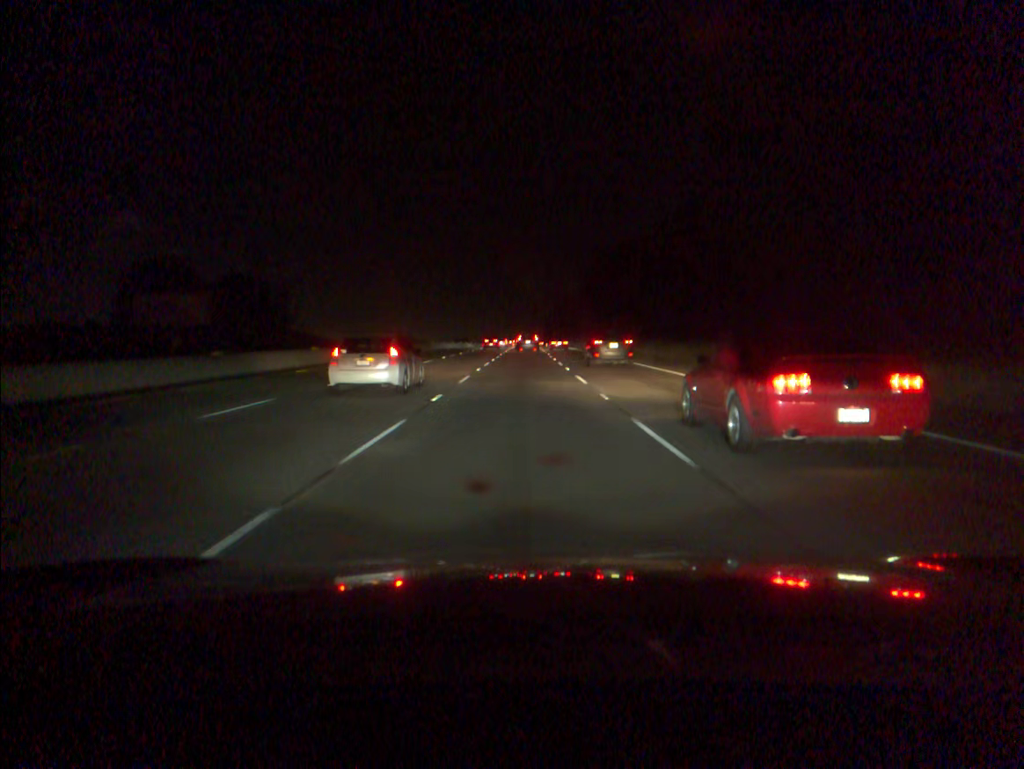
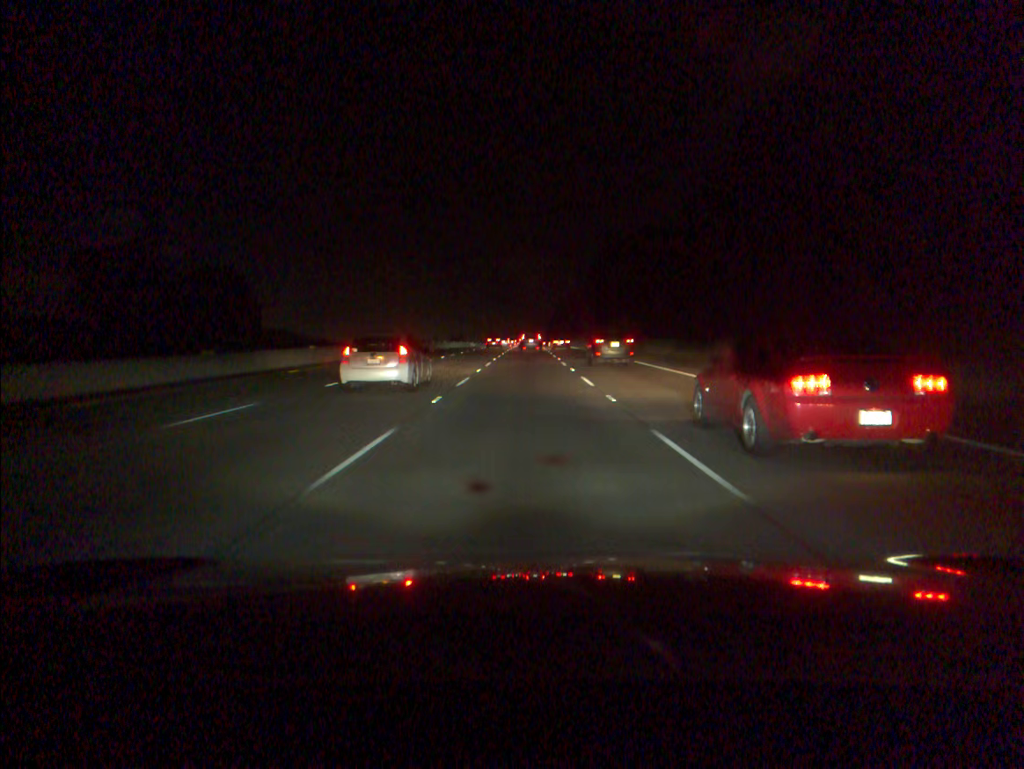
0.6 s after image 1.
(0.0, +16.1) m; 0°
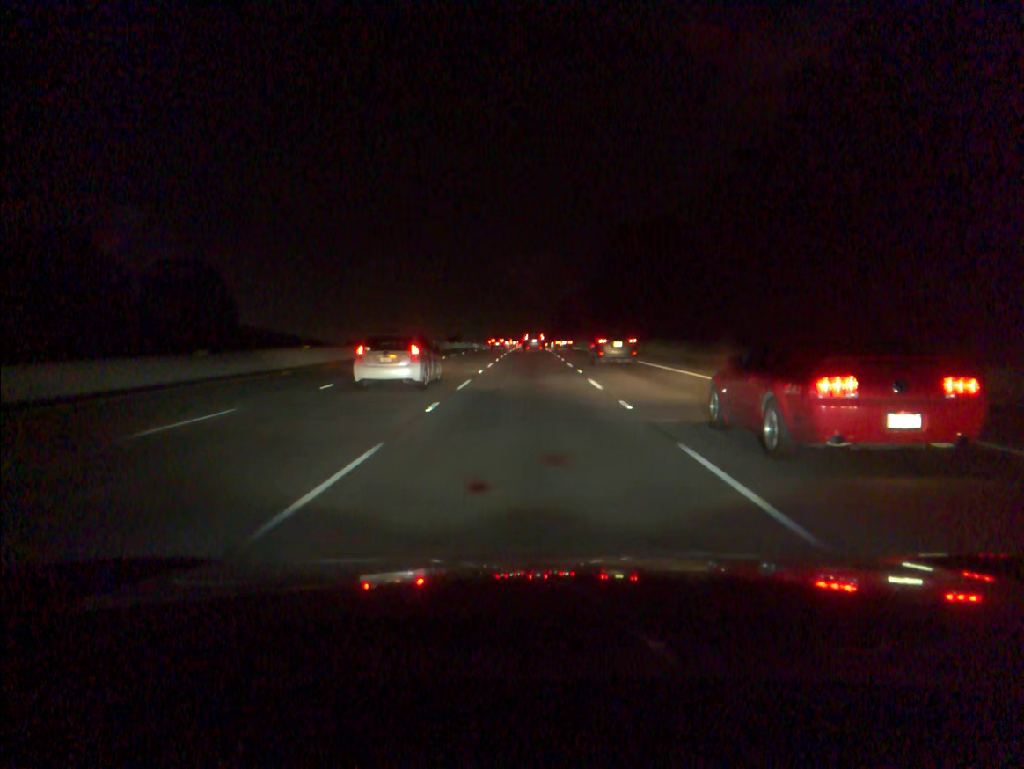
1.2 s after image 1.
(0.0, +16.2) m; 0°
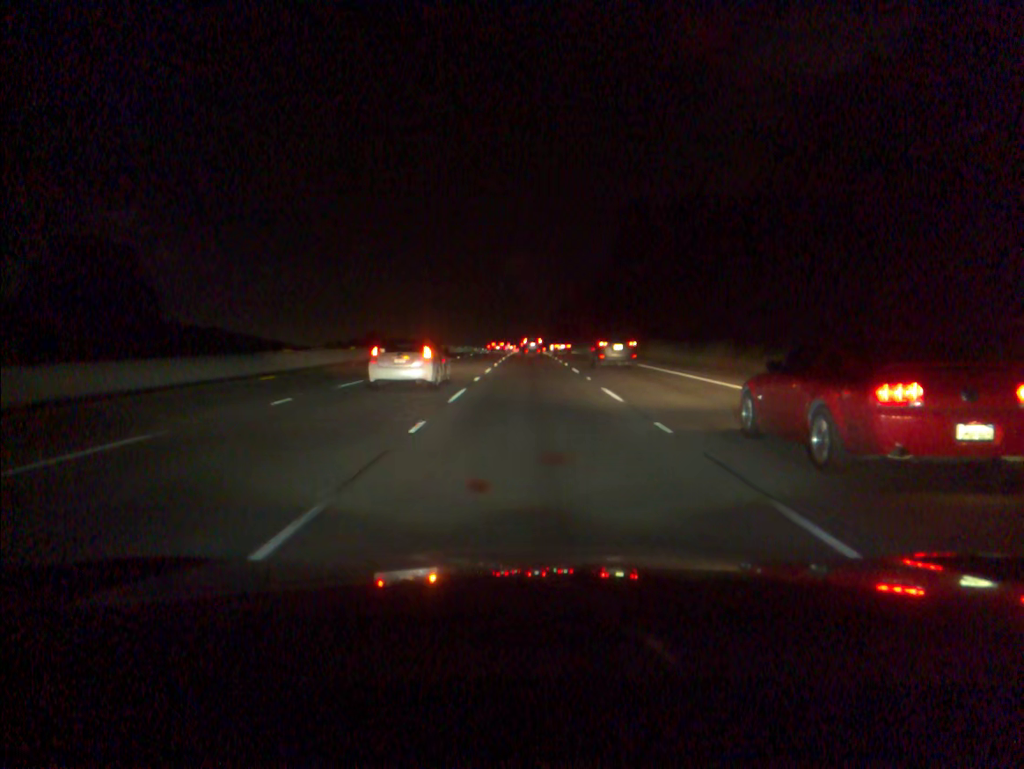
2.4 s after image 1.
(0.0, +32.6) m; 0°
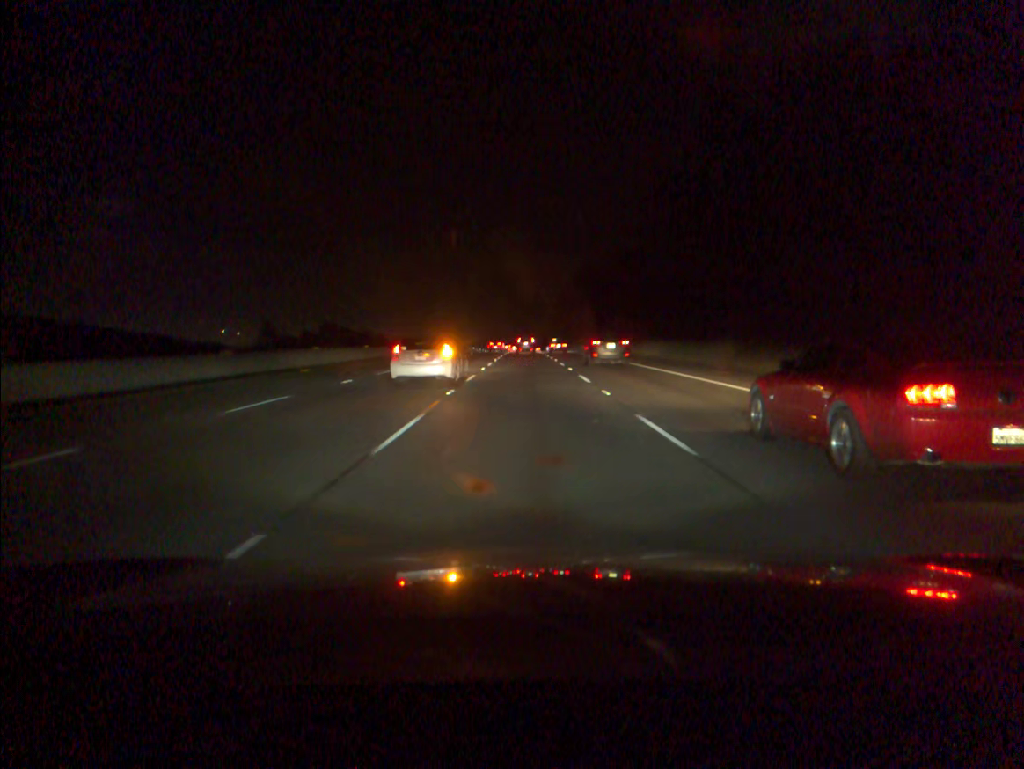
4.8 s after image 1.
(+0.2, +66.0) m; 0°
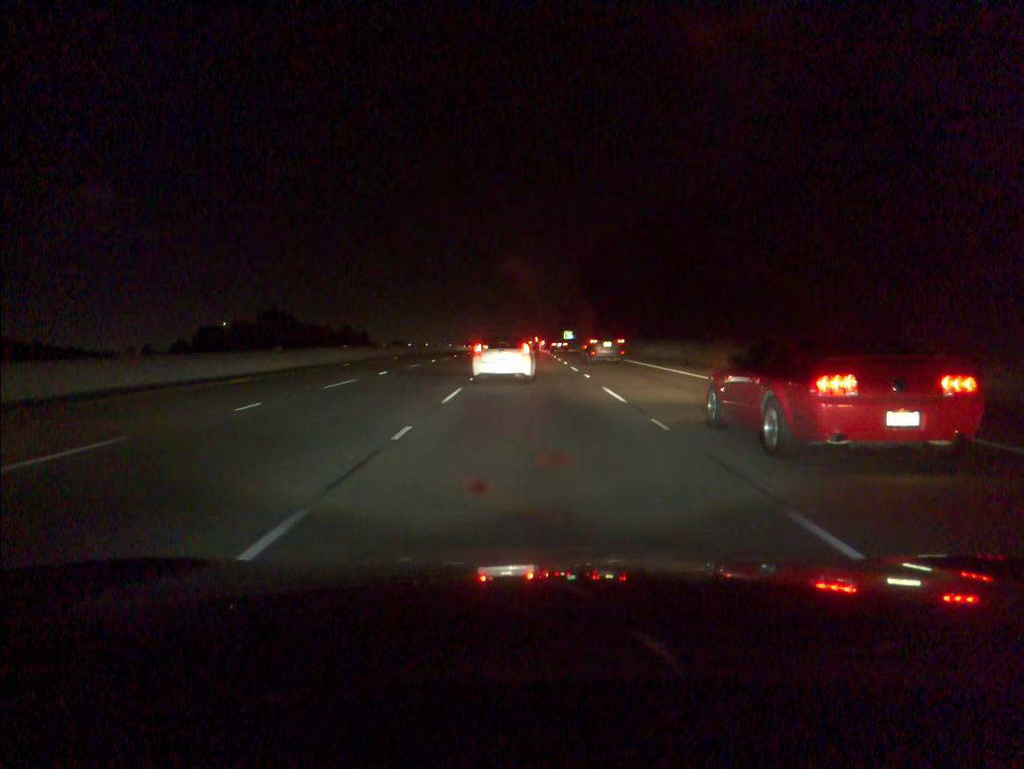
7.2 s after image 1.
(-0.2, +66.3) m; 0°
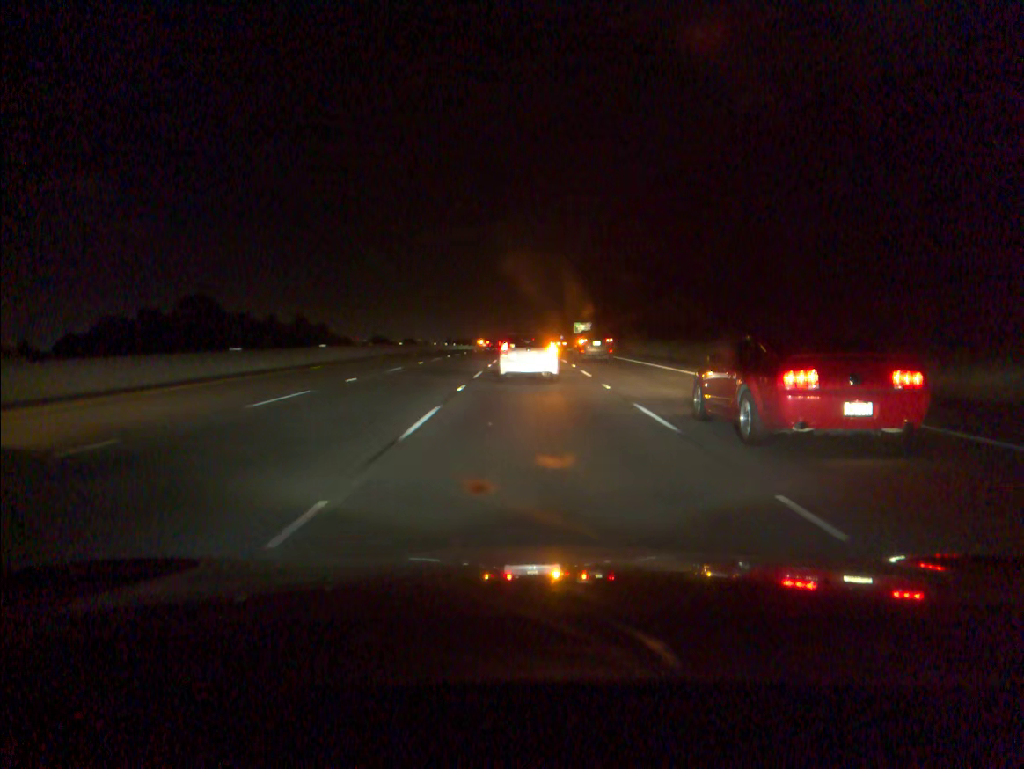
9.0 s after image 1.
(0.0, +49.7) m; 0°
